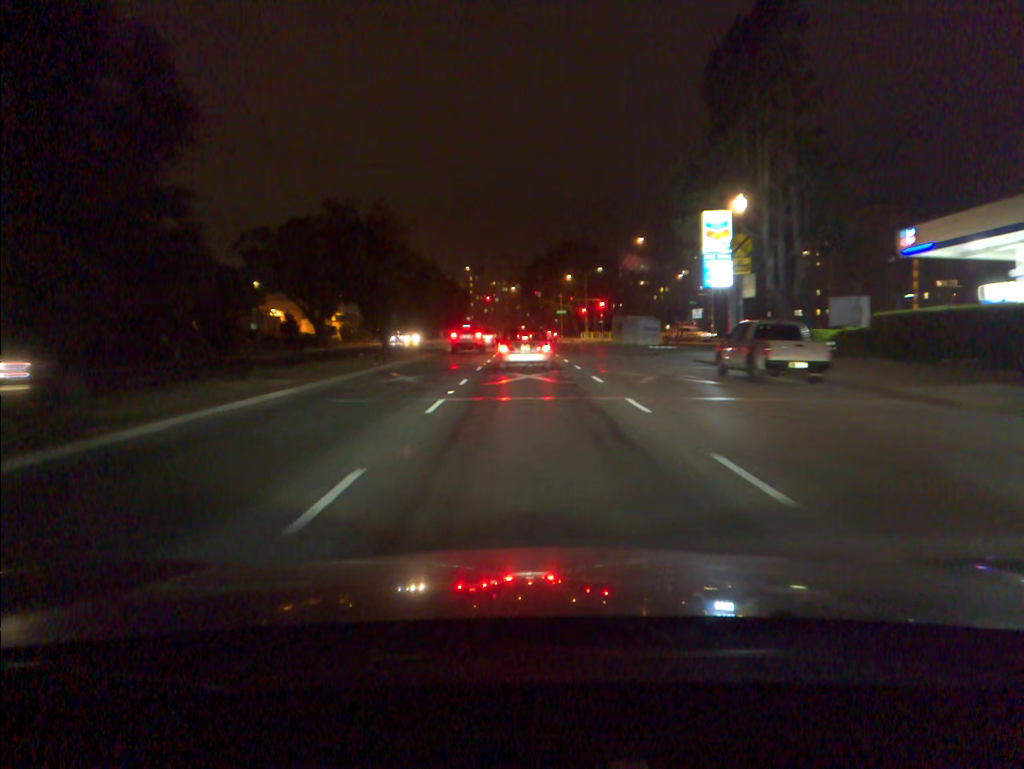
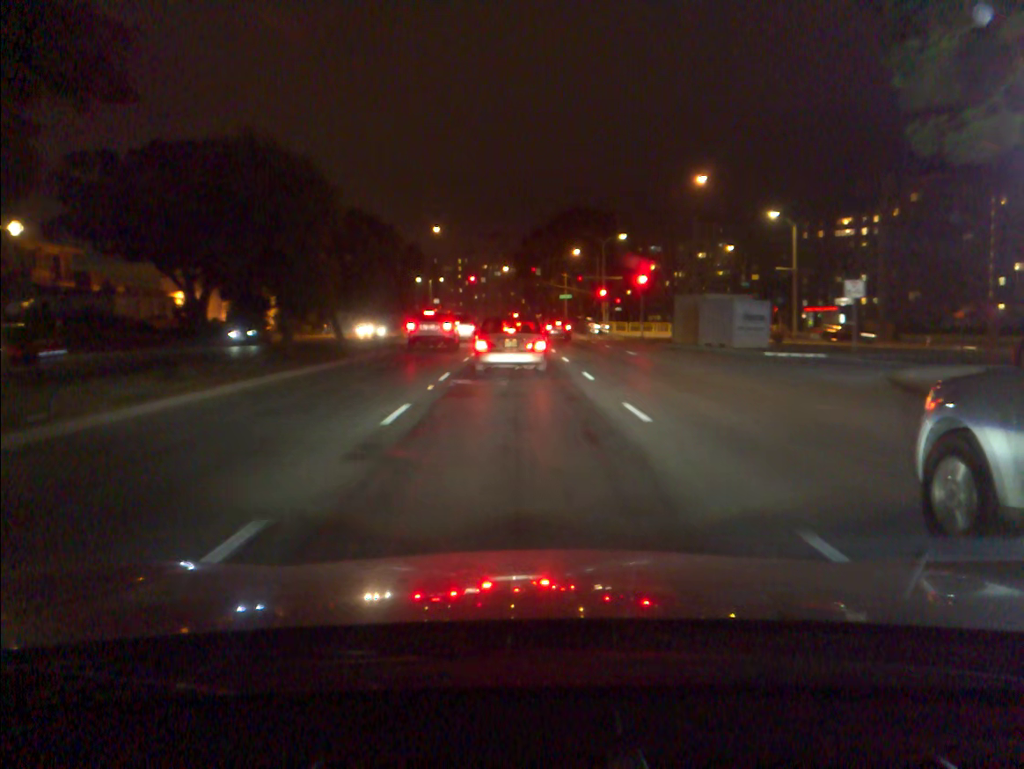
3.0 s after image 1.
(+0.2, +32.5) m; 0°
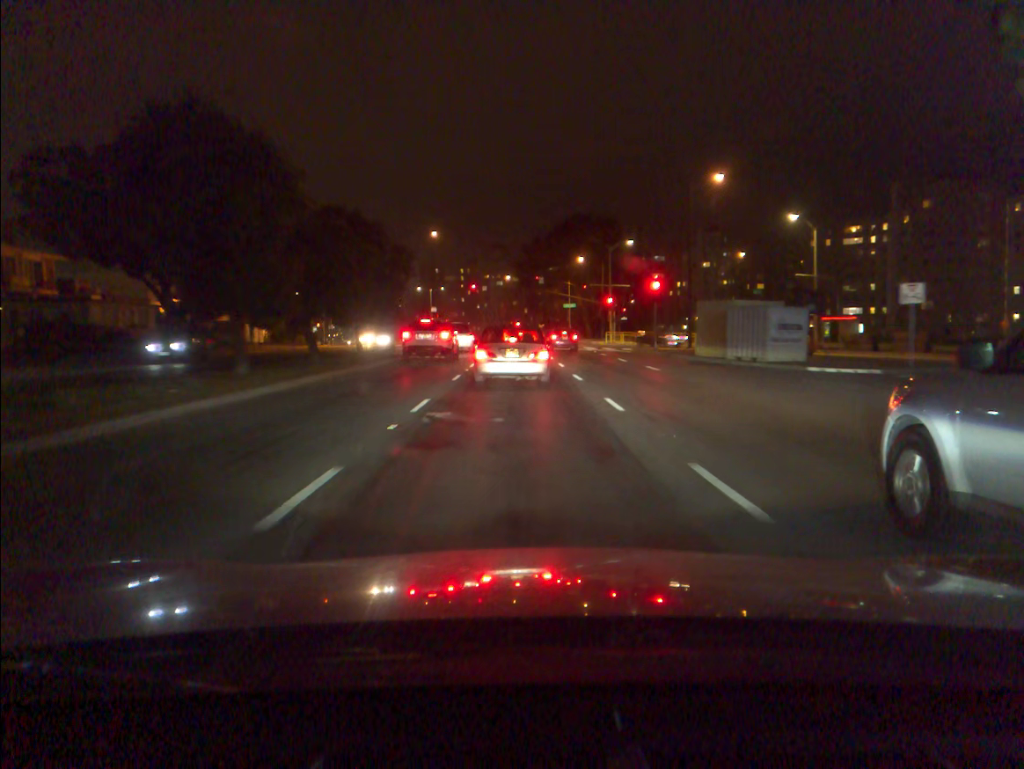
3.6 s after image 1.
(0.0, +5.1) m; 0°
